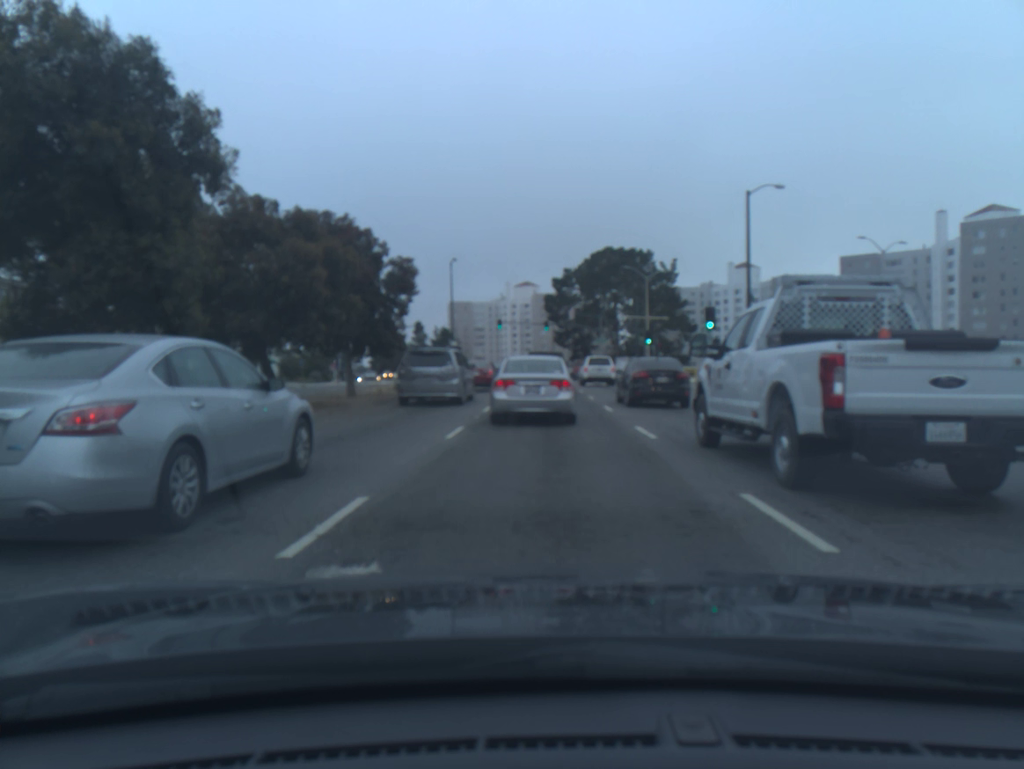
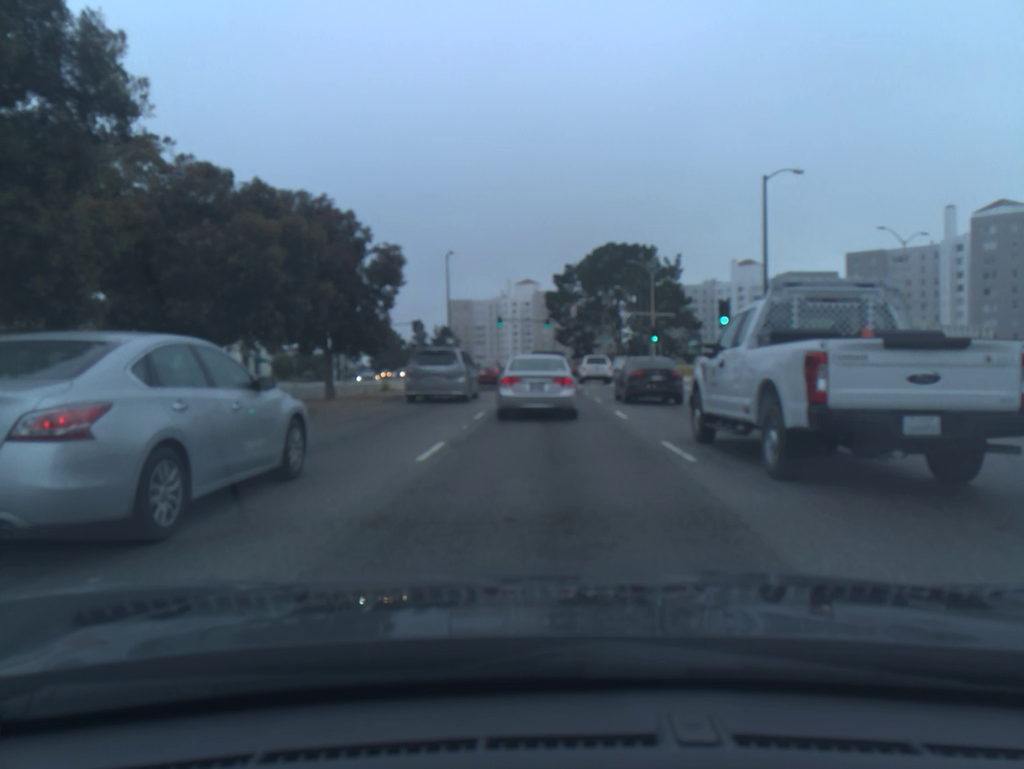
(0.0, +3.1) m; 0°
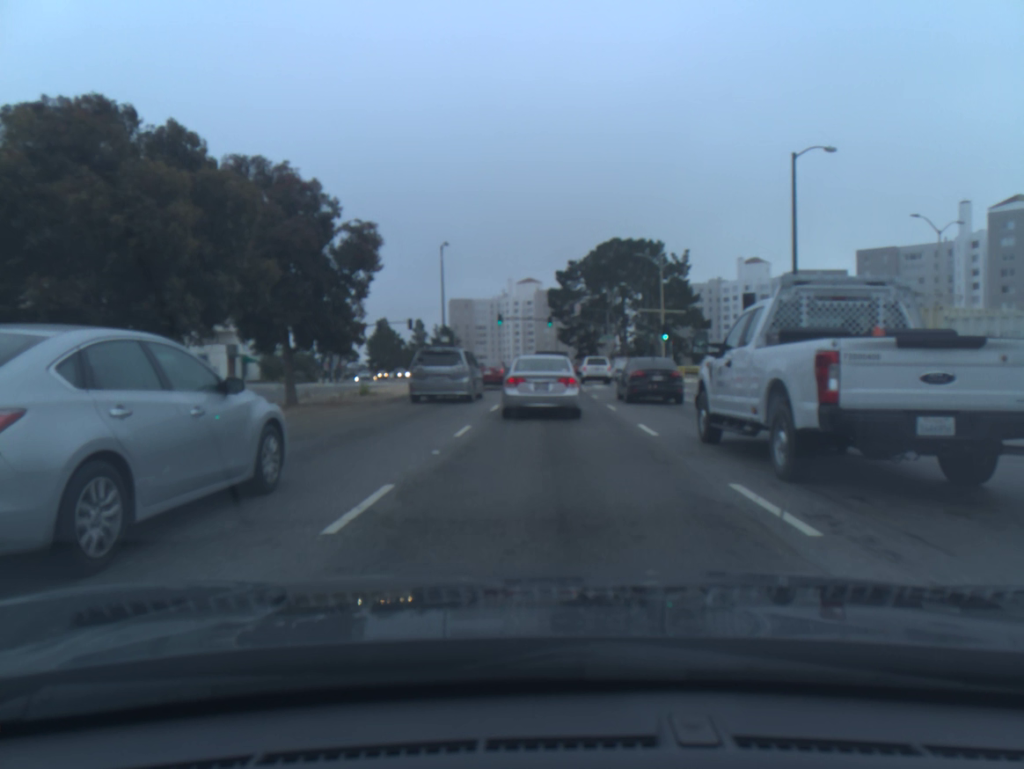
(0.0, +4.1) m; 0°
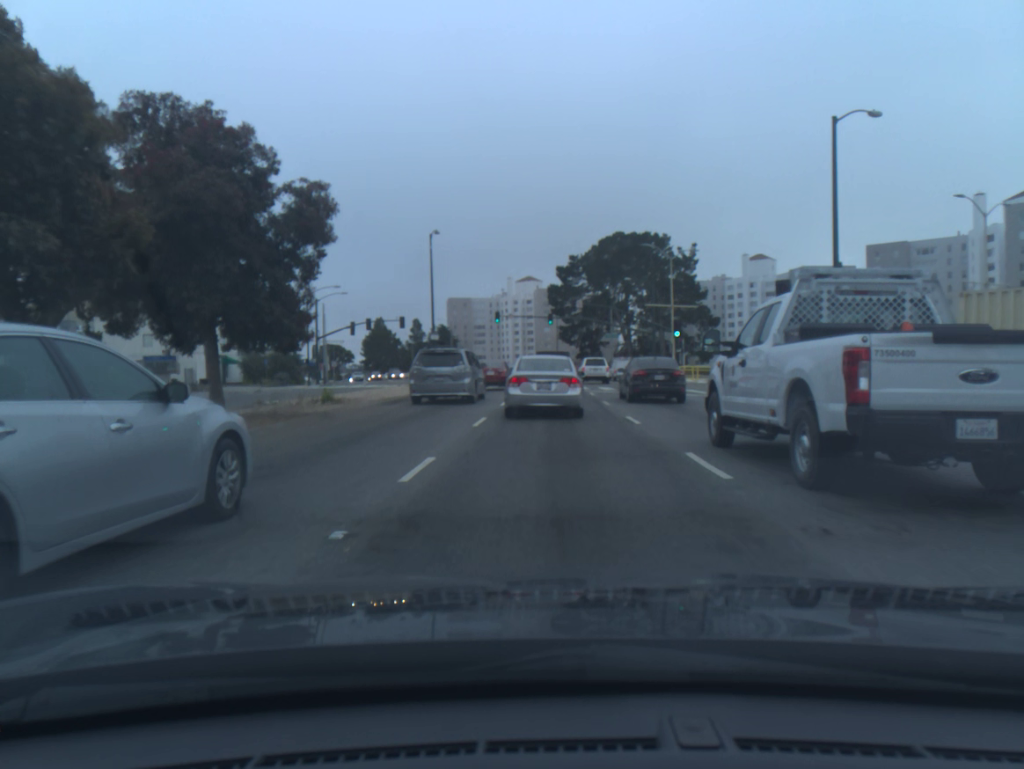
(0.0, +4.9) m; 0°
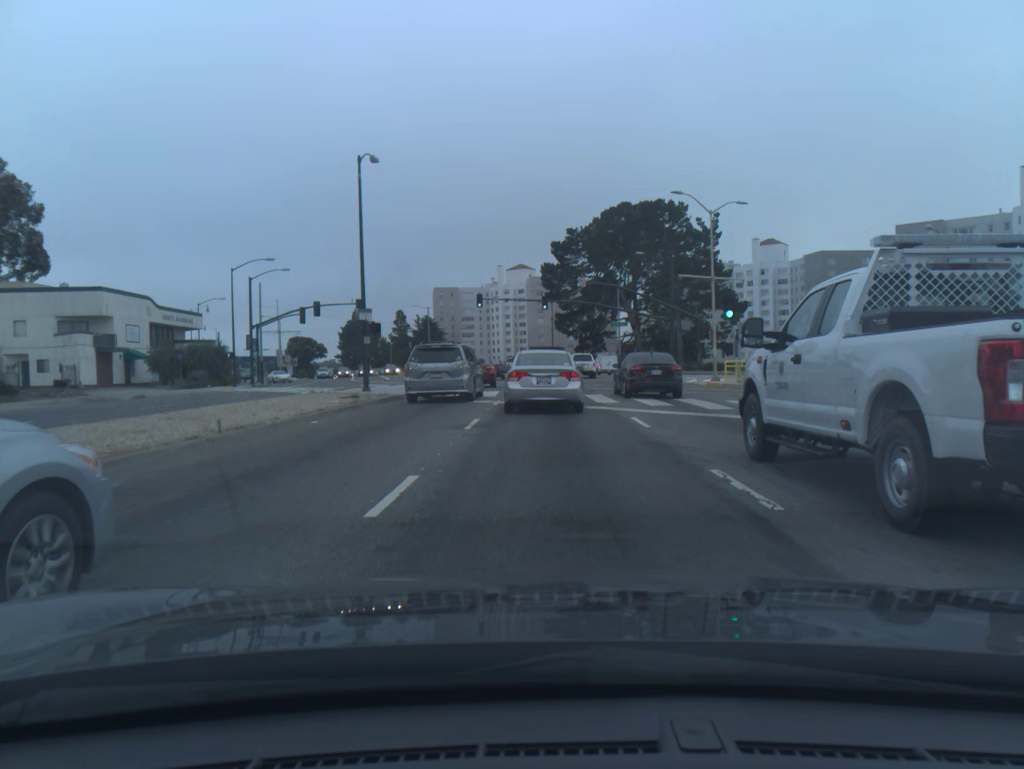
(0.0, +16.9) m; 0°
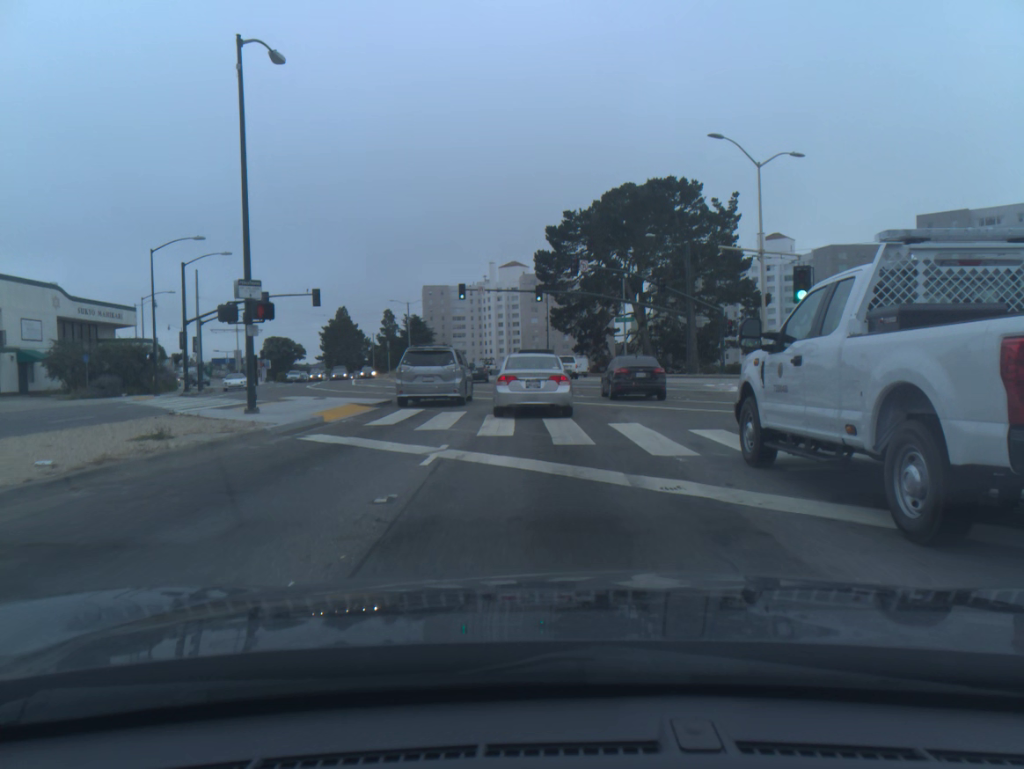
(0.0, +11.7) m; 0°
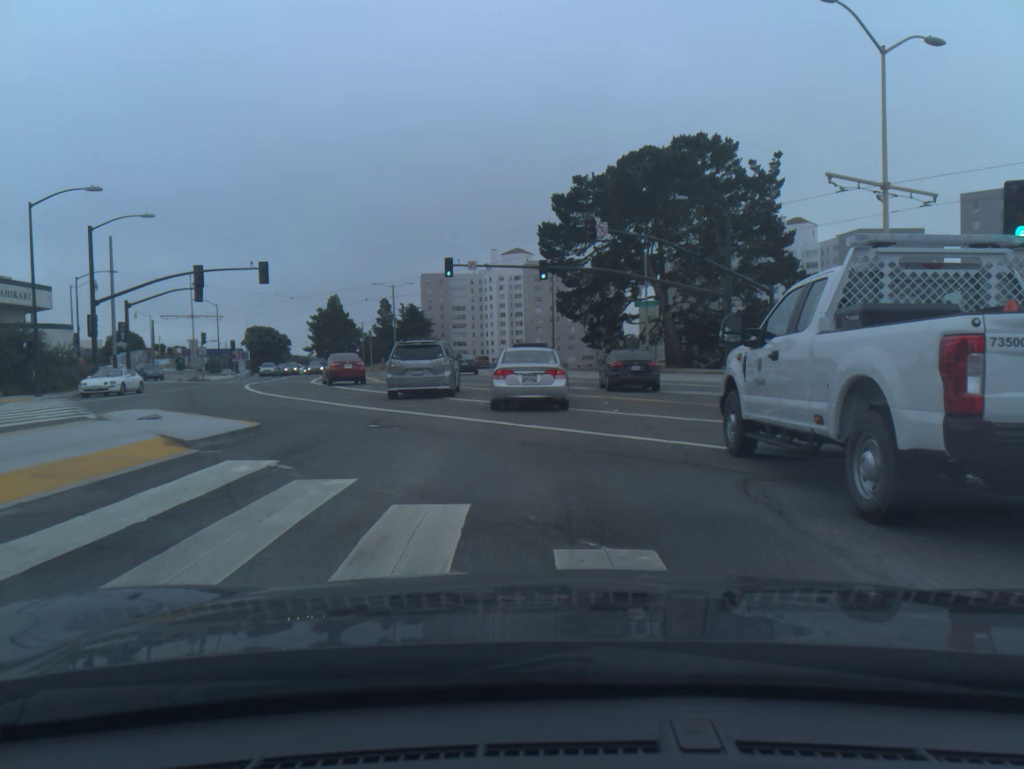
(0.0, +12.0) m; 0°
